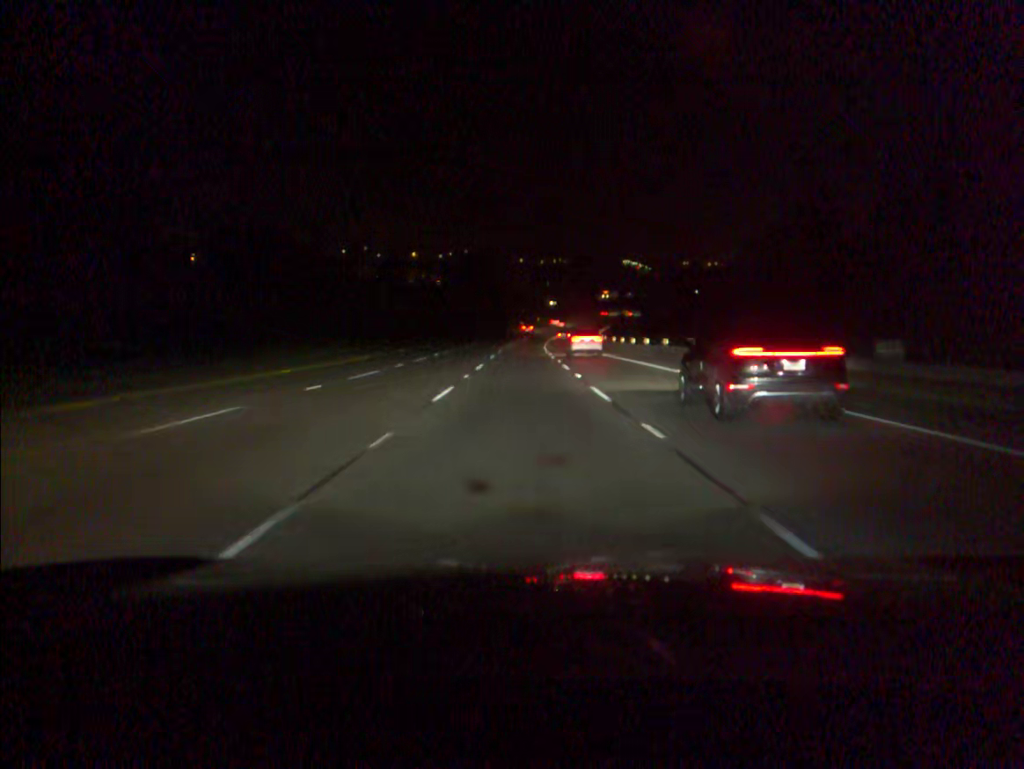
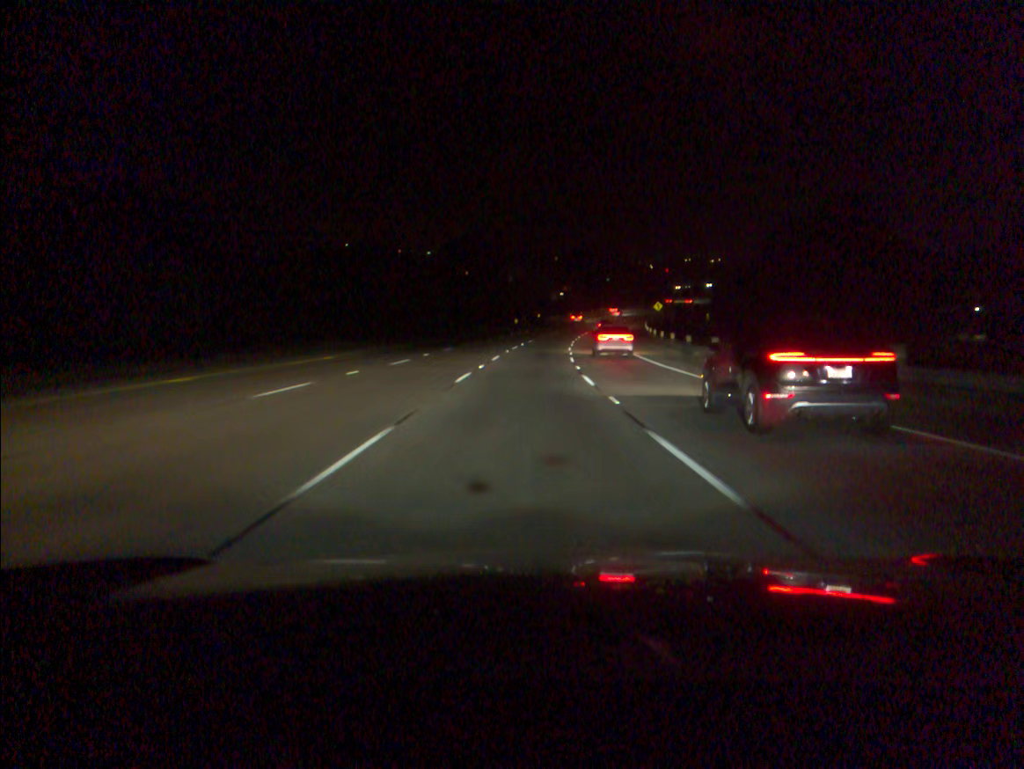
(+0.1, +53.2) m; 0°
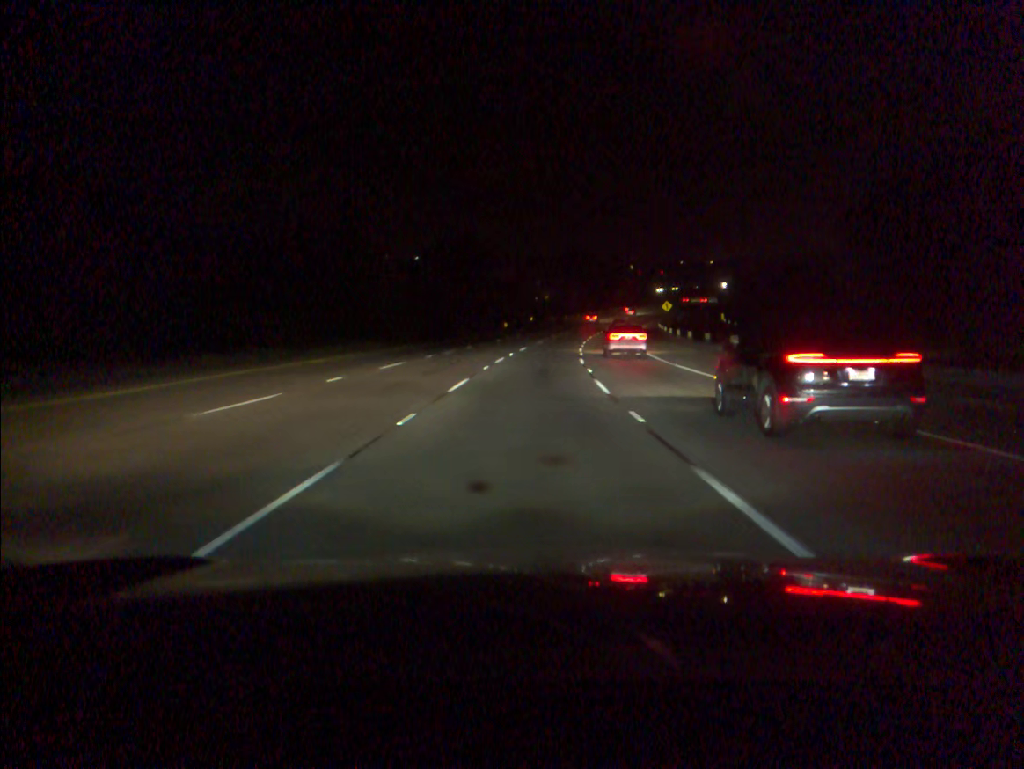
(+0.1, +17.7) m; +1°
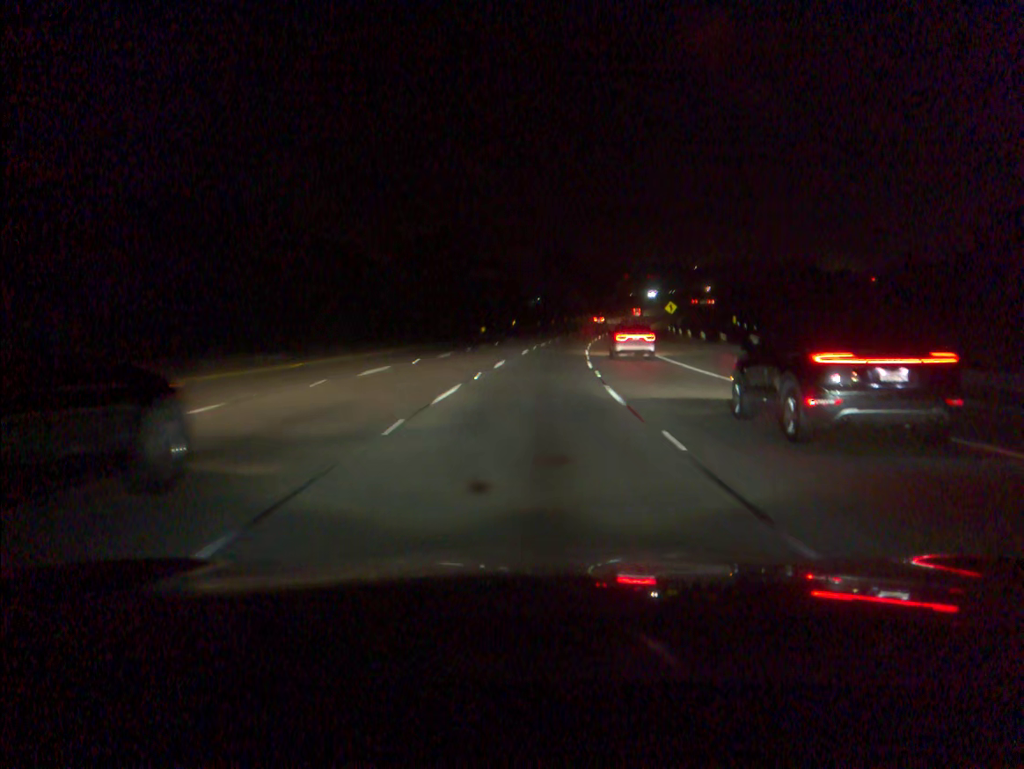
(+0.2, +17.6) m; +1°
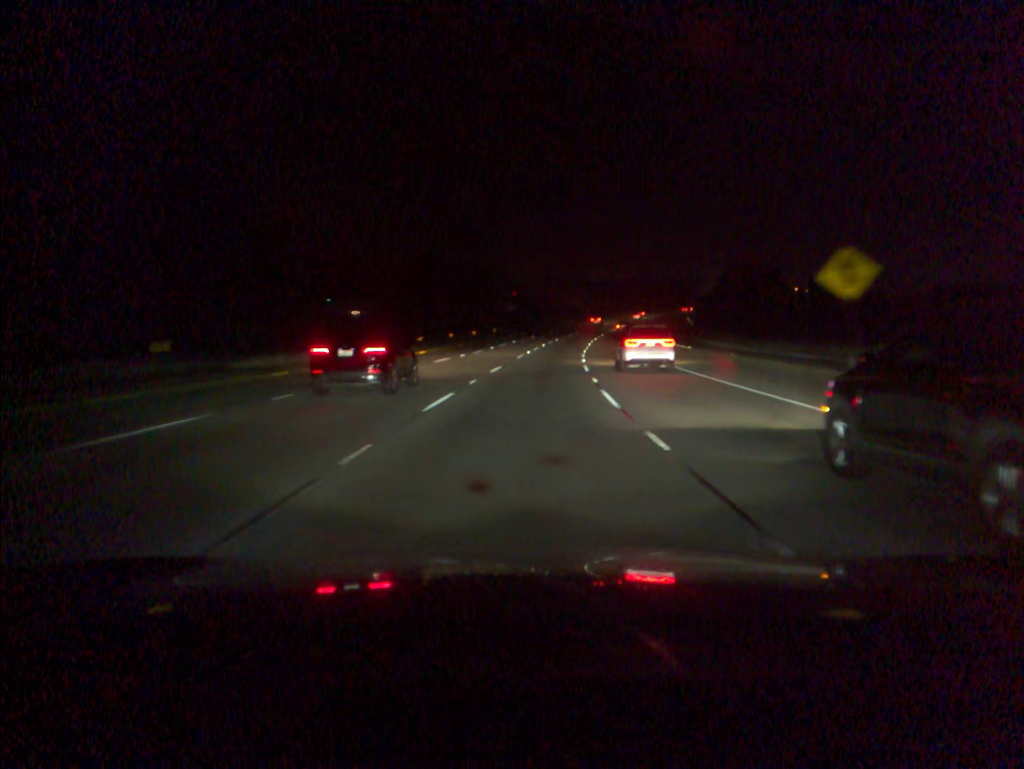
(+6.8, +87.2) m; +9°
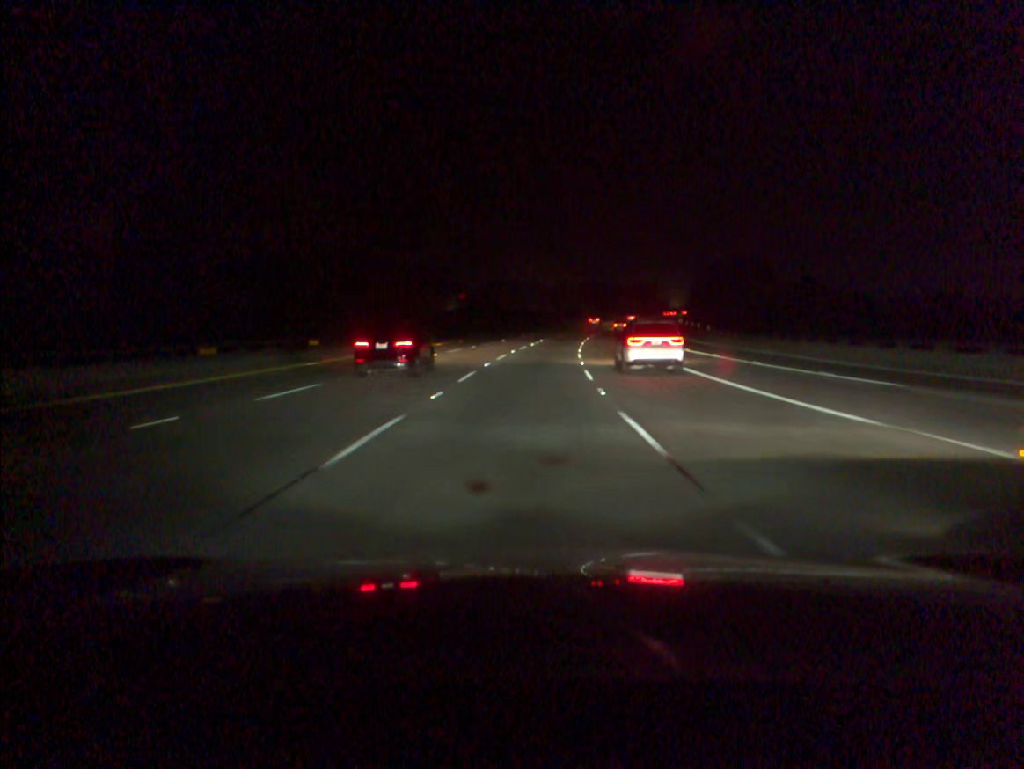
(+1.1, +35.0) m; +4°
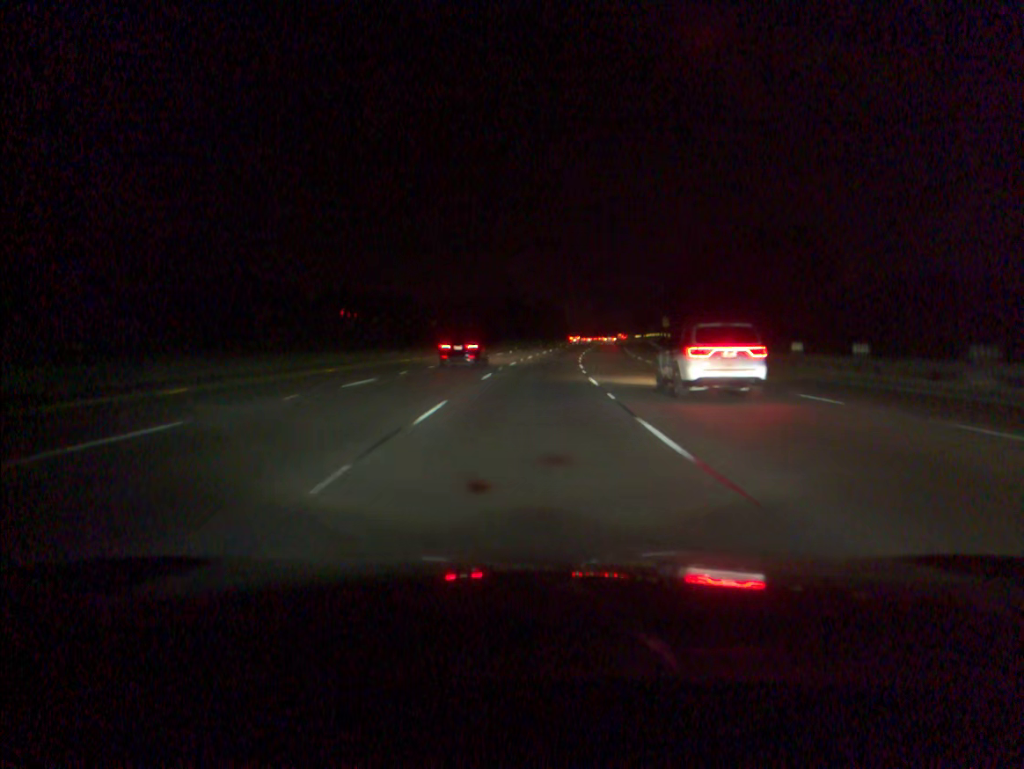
(+5.7, +87.0) m; +9°
